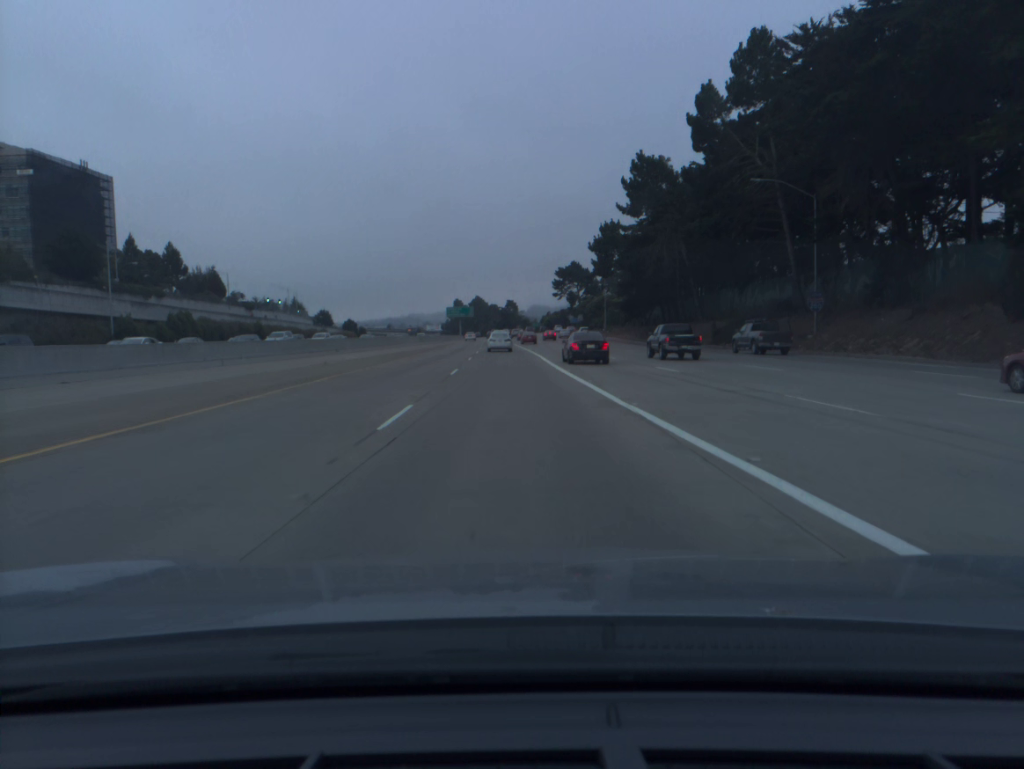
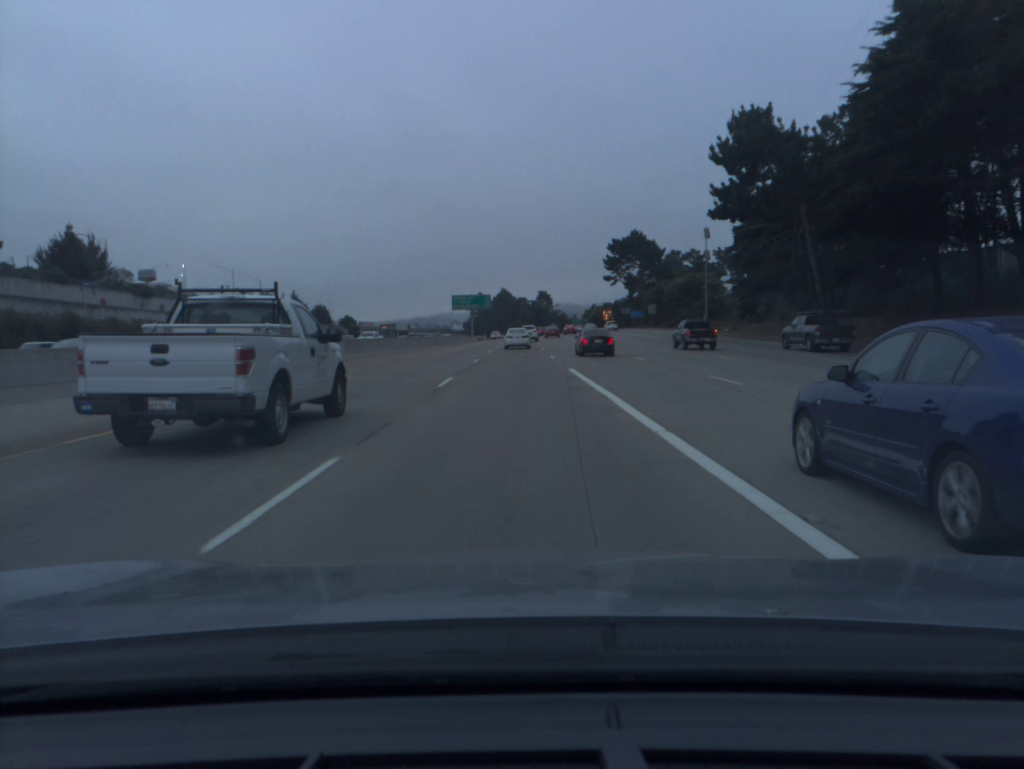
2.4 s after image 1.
(-1.5, +64.9) m; -2°
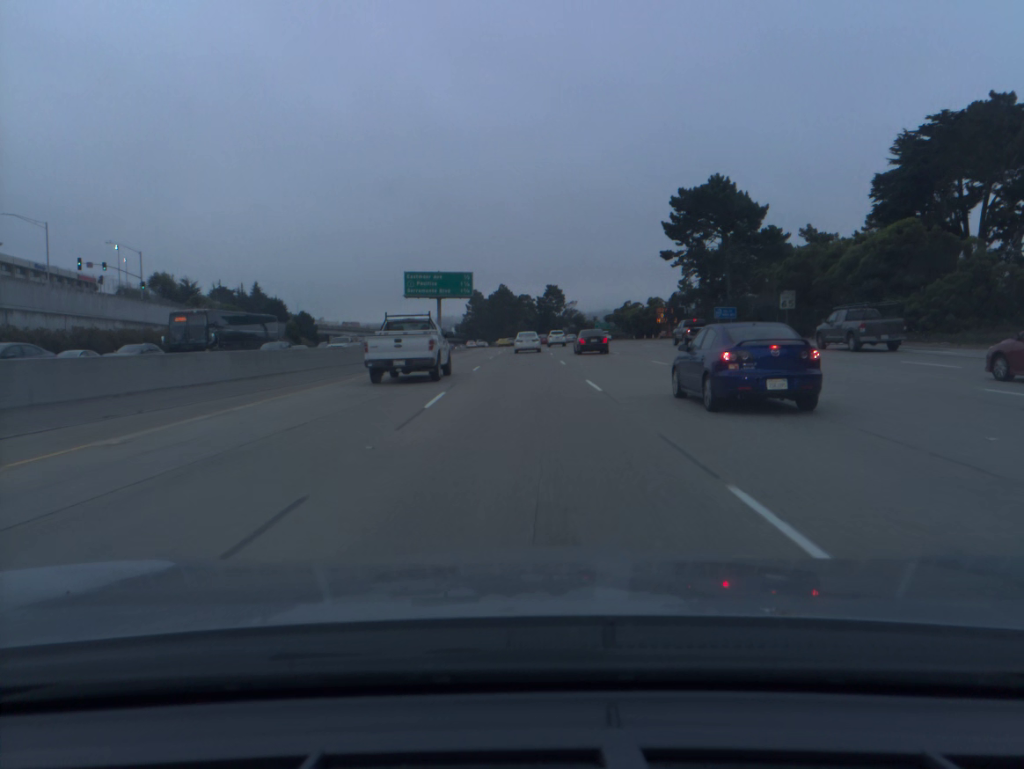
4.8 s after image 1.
(-0.3, +64.1) m; 0°
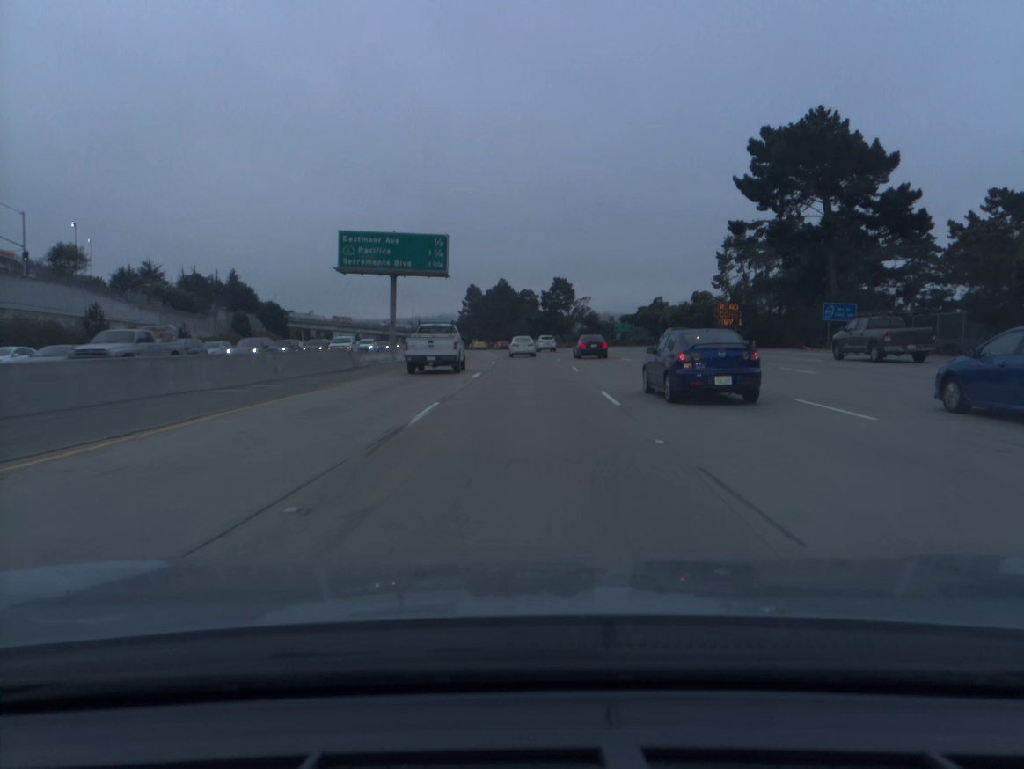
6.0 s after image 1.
(0.0, +31.7) m; 0°
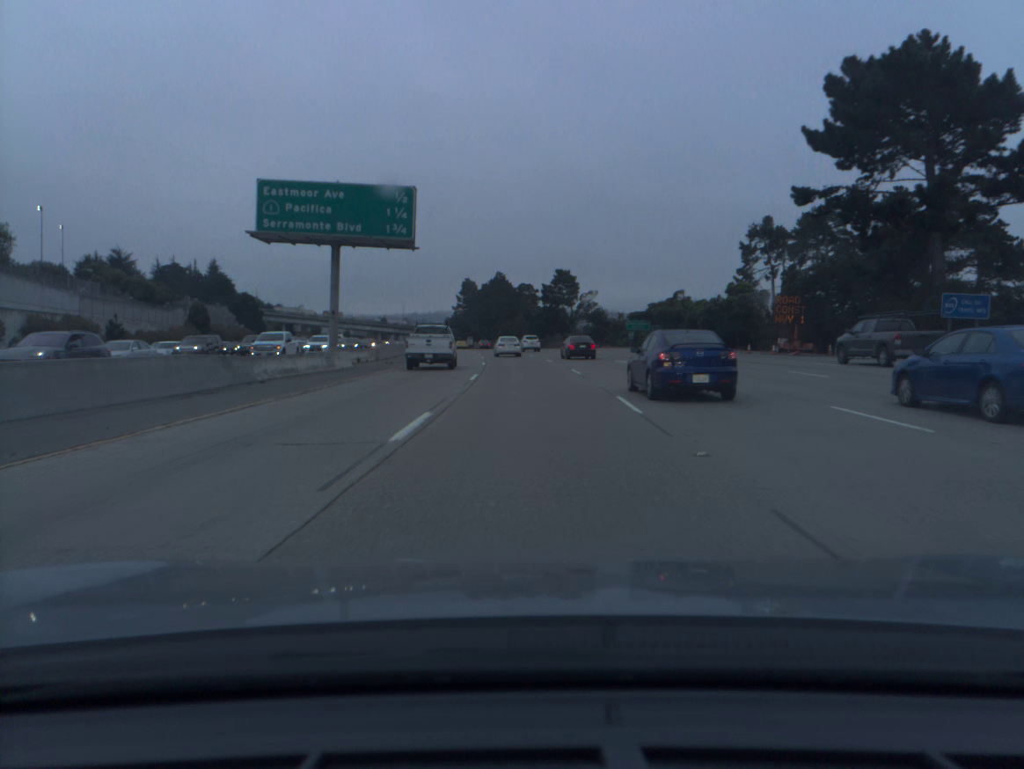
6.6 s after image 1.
(0.0, +16.0) m; 0°
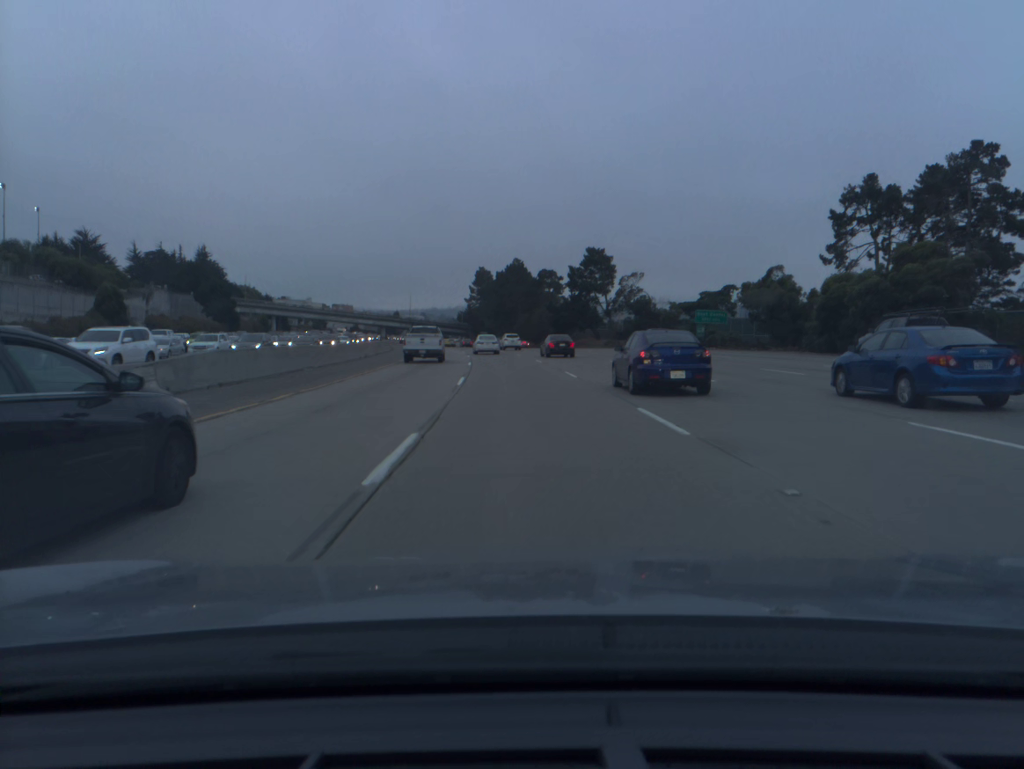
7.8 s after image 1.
(-0.2, +32.2) m; -1°
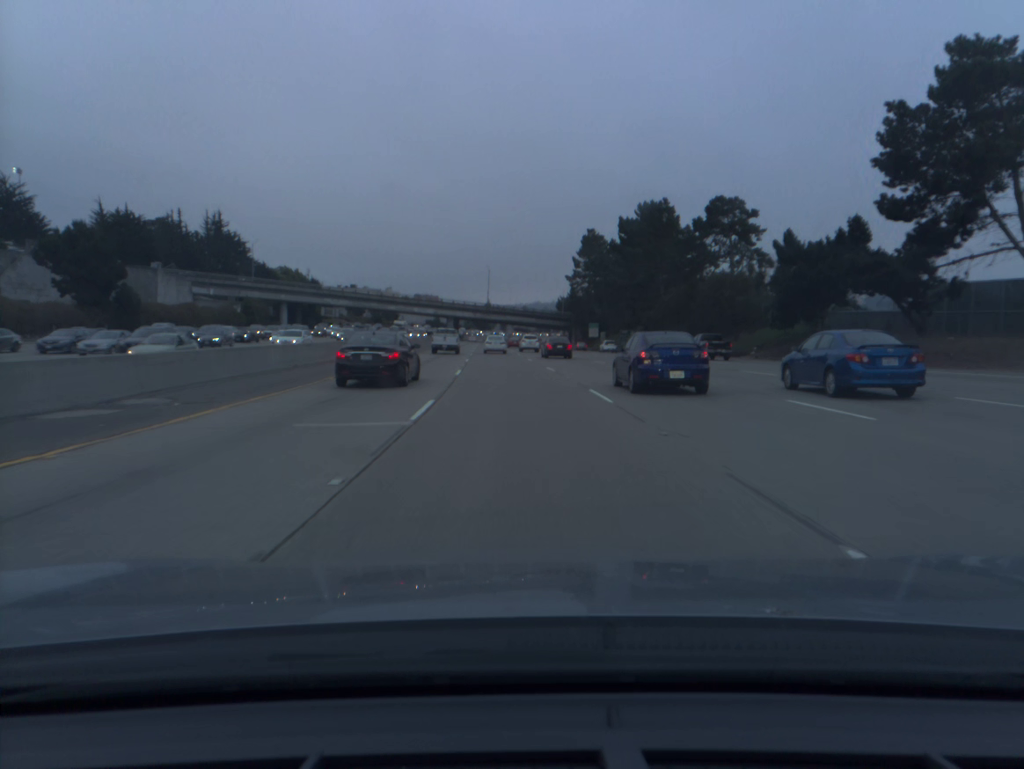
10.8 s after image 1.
(-4.9, +82.2) m; -7°
